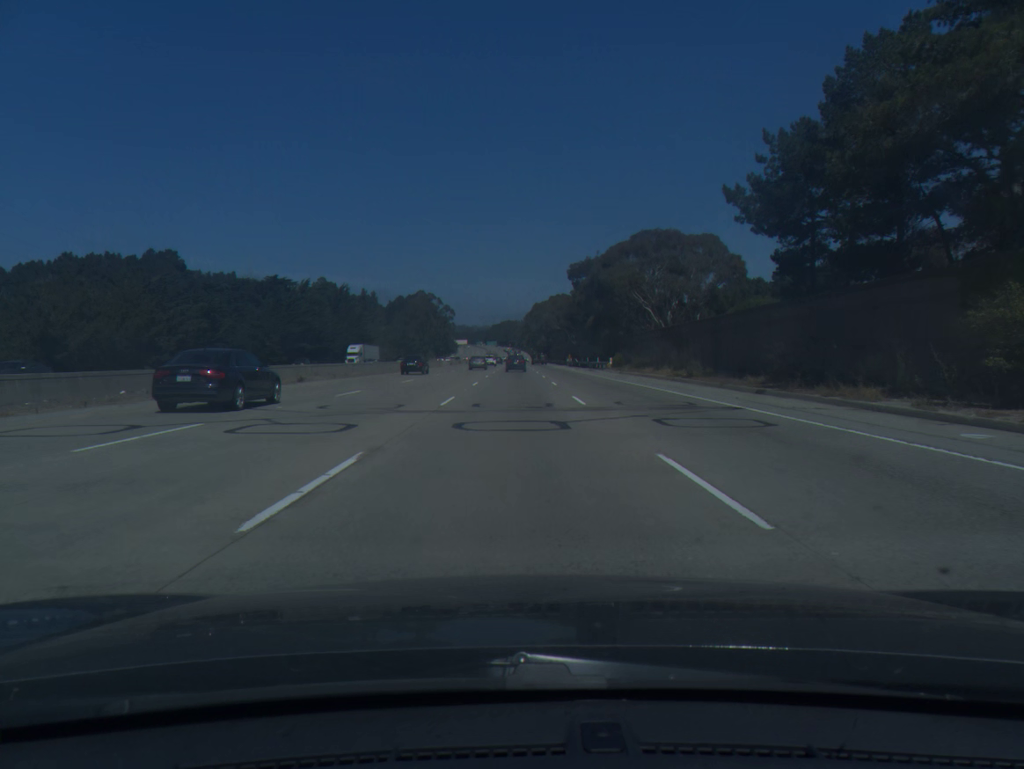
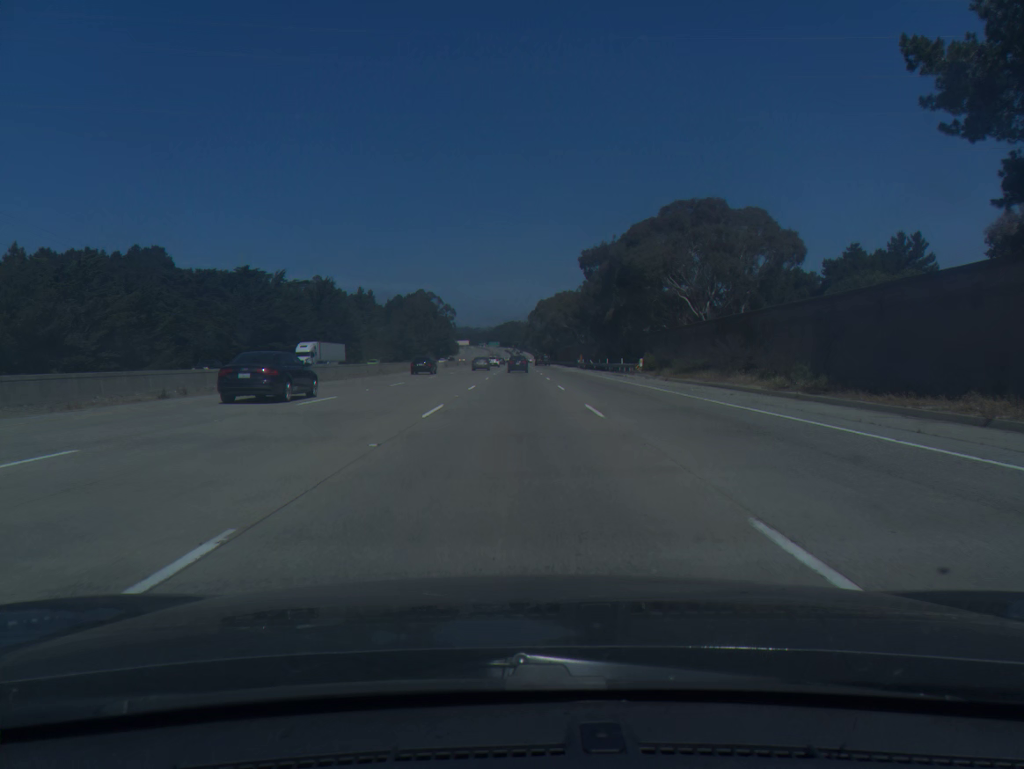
(0.0, +18.8) m; 0°
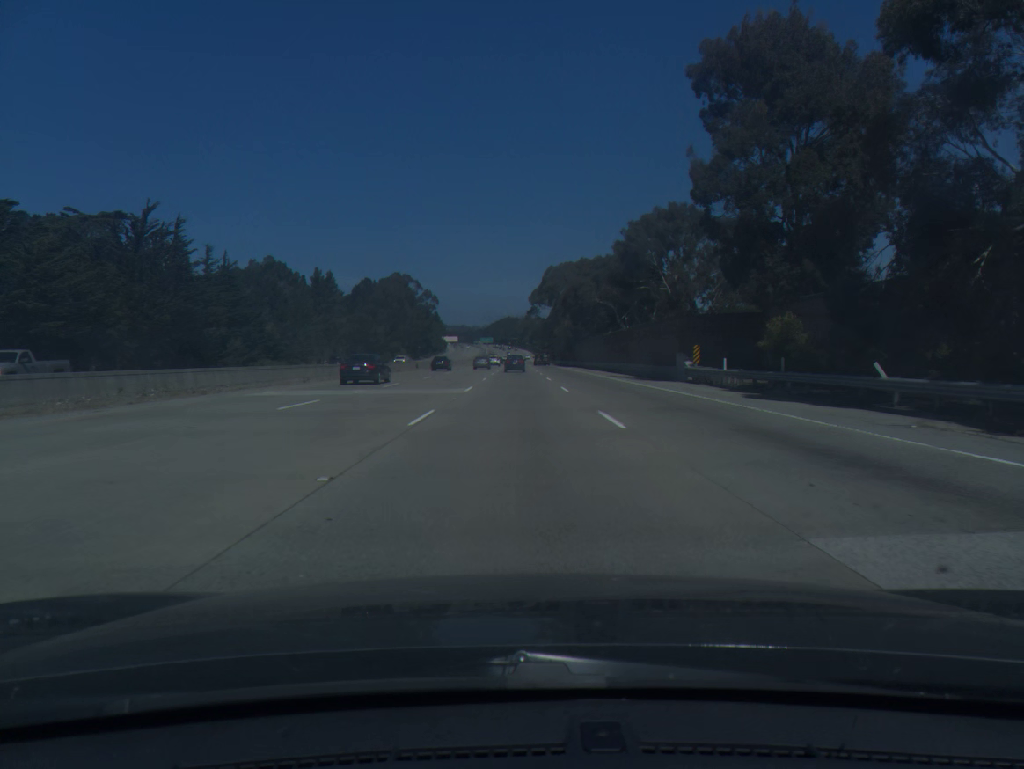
(-0.1, +75.2) m; 0°
